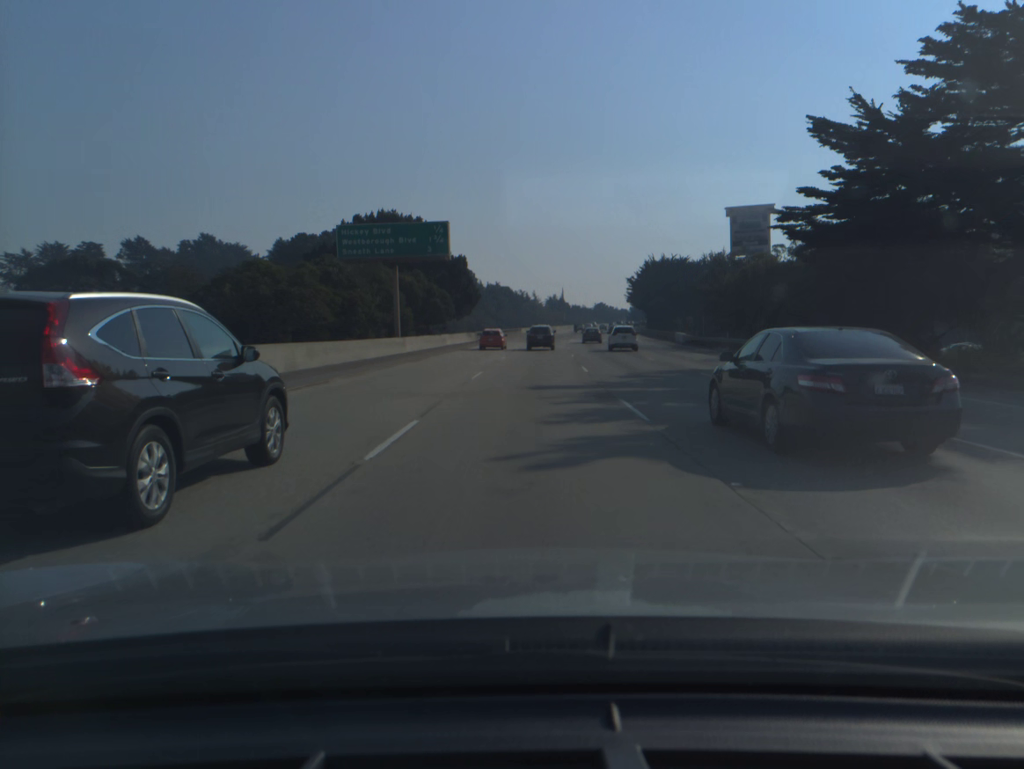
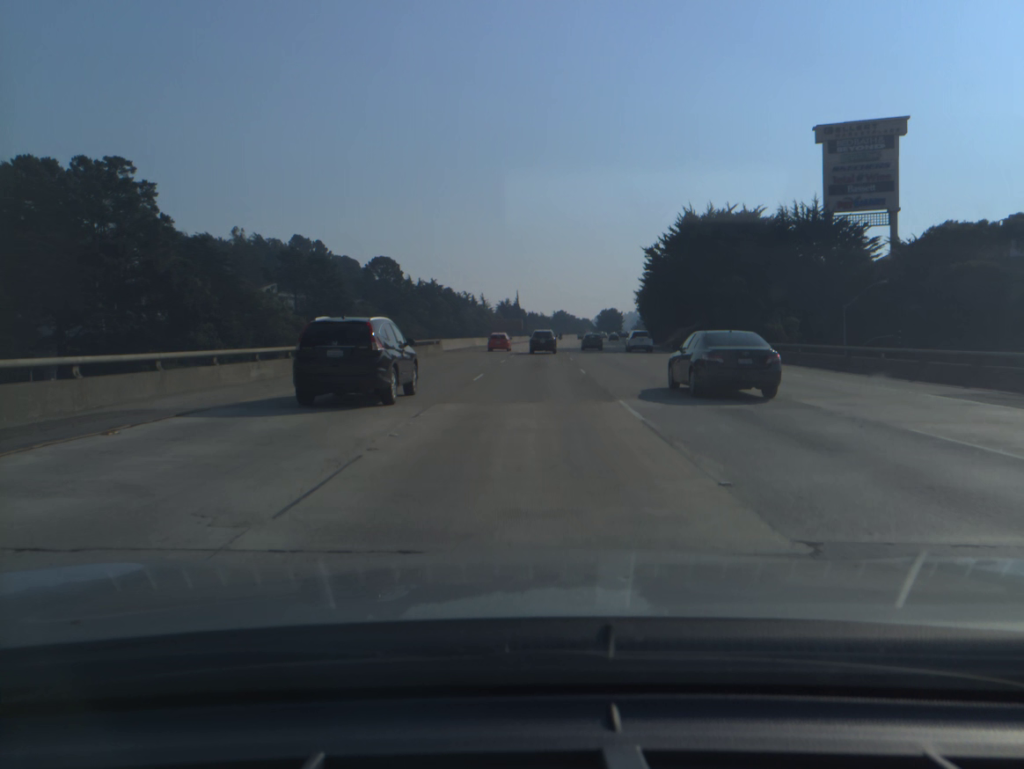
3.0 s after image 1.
(+2.3, +72.7) m; +4°
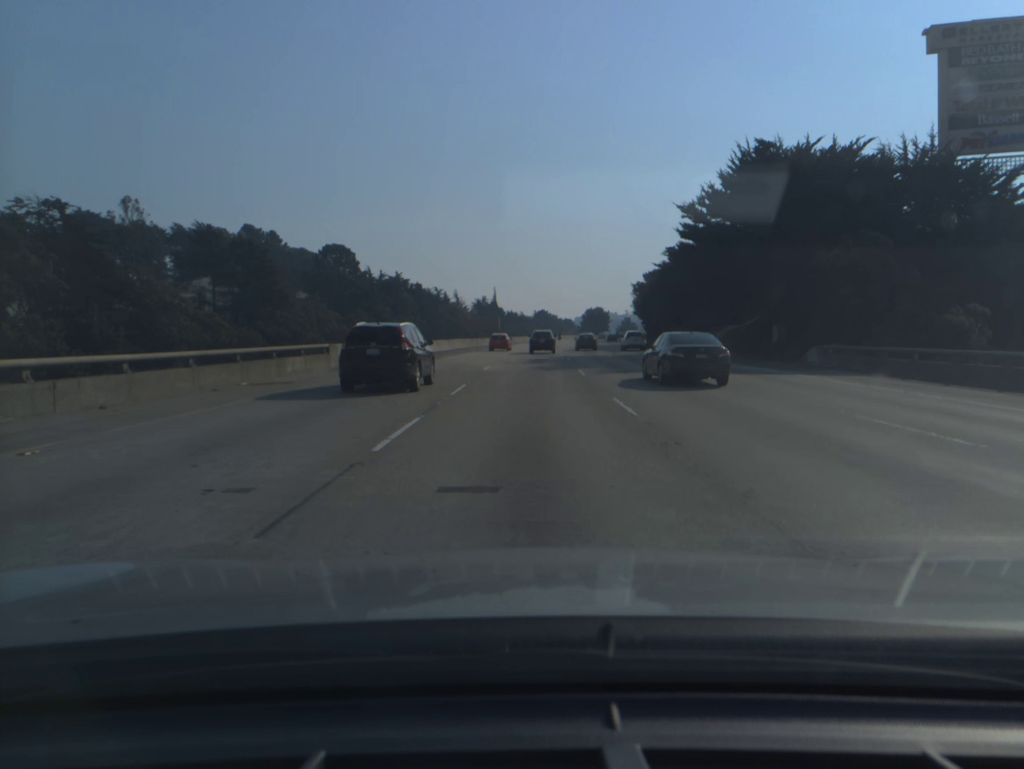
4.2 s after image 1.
(+0.4, +29.3) m; +1°
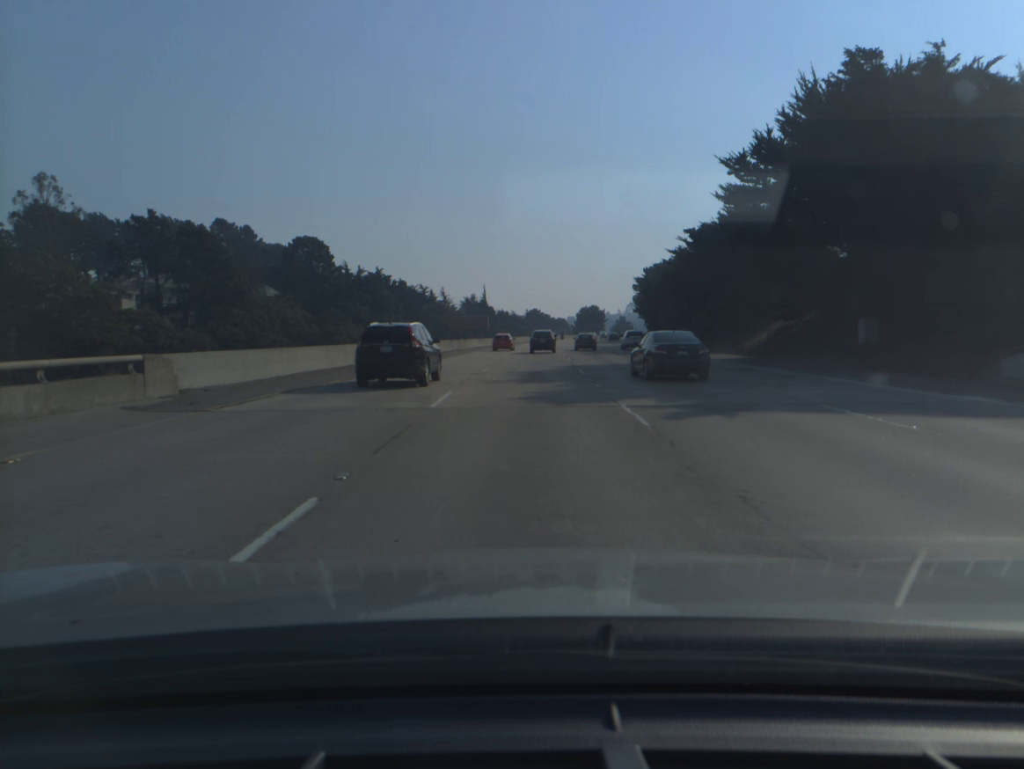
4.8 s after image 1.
(+0.1, +14.7) m; +1°
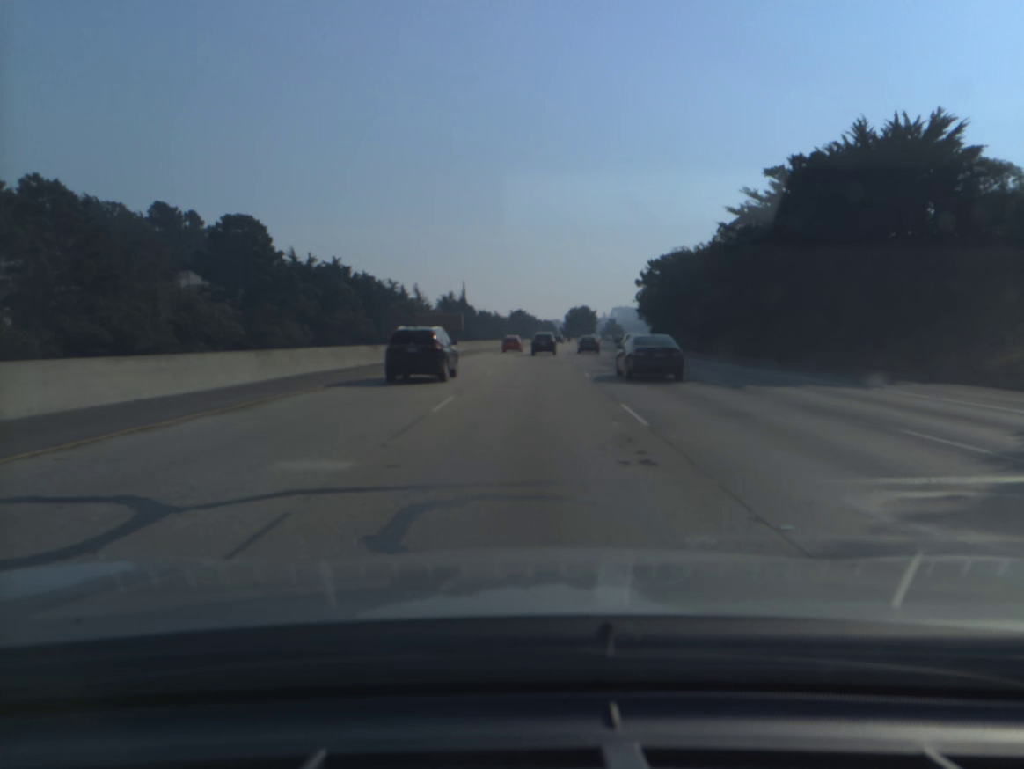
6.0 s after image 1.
(+0.3, +29.8) m; +1°
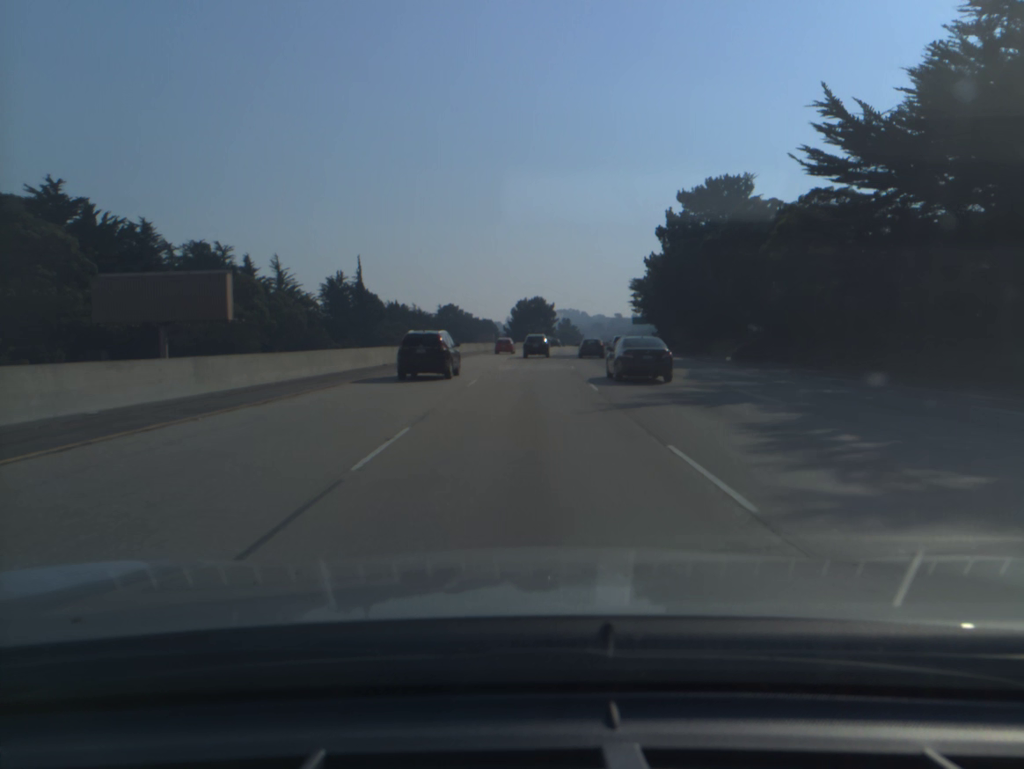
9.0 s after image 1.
(+3.1, +78.8) m; +4°
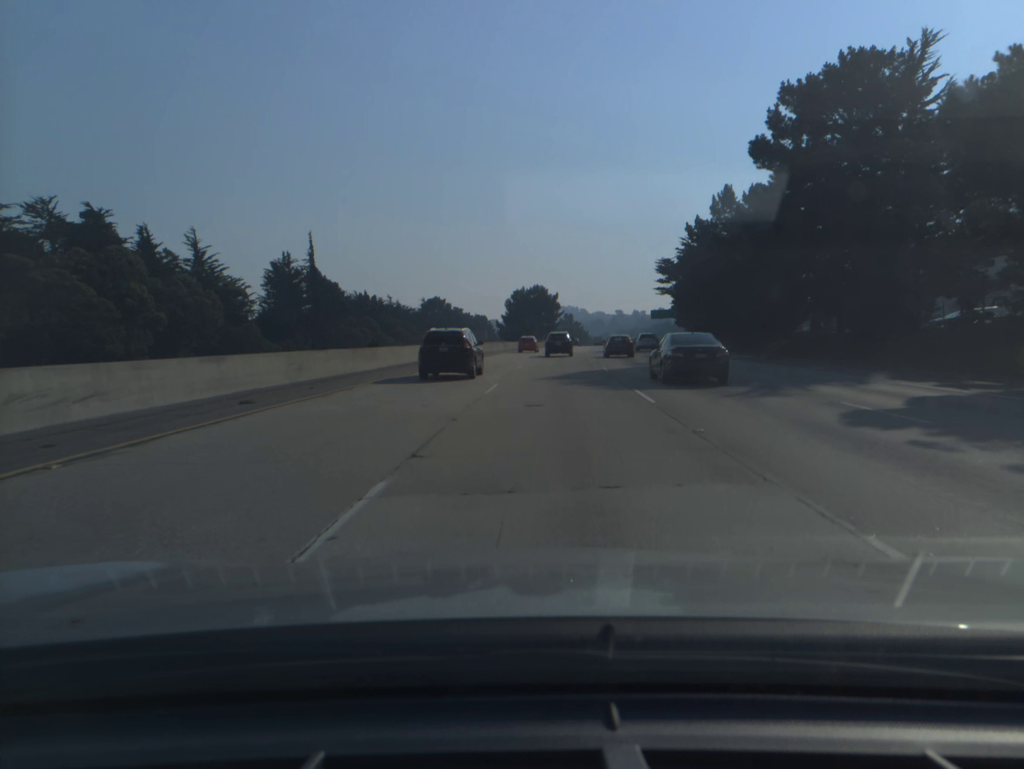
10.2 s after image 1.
(+0.2, +33.9) m; 0°
